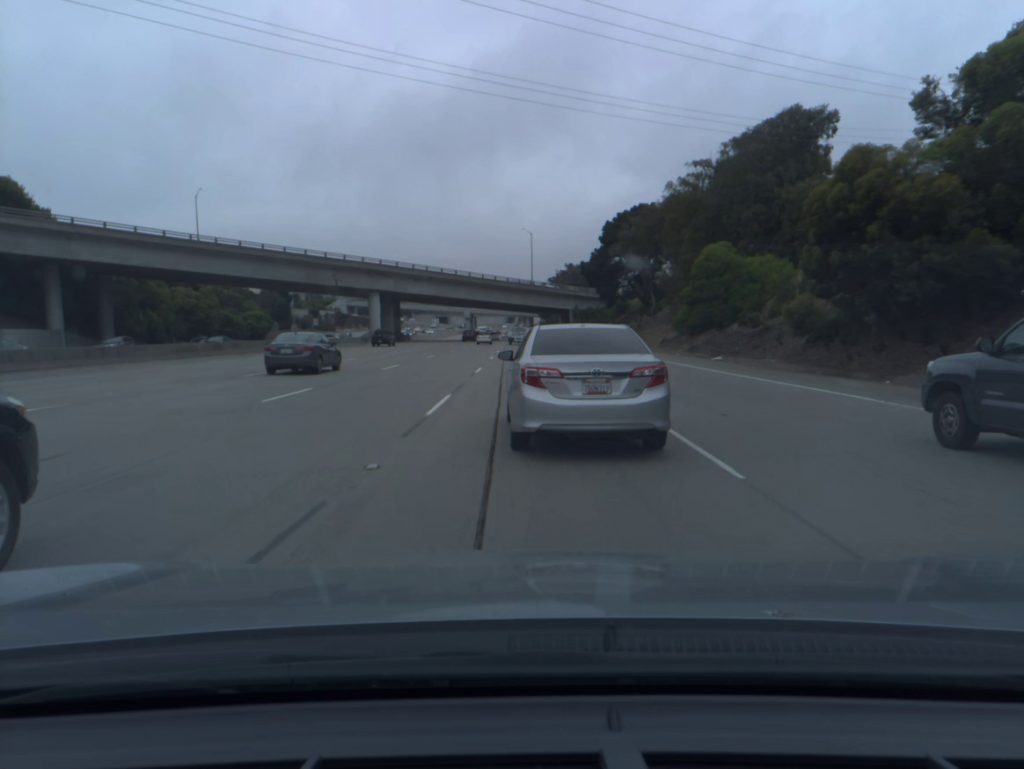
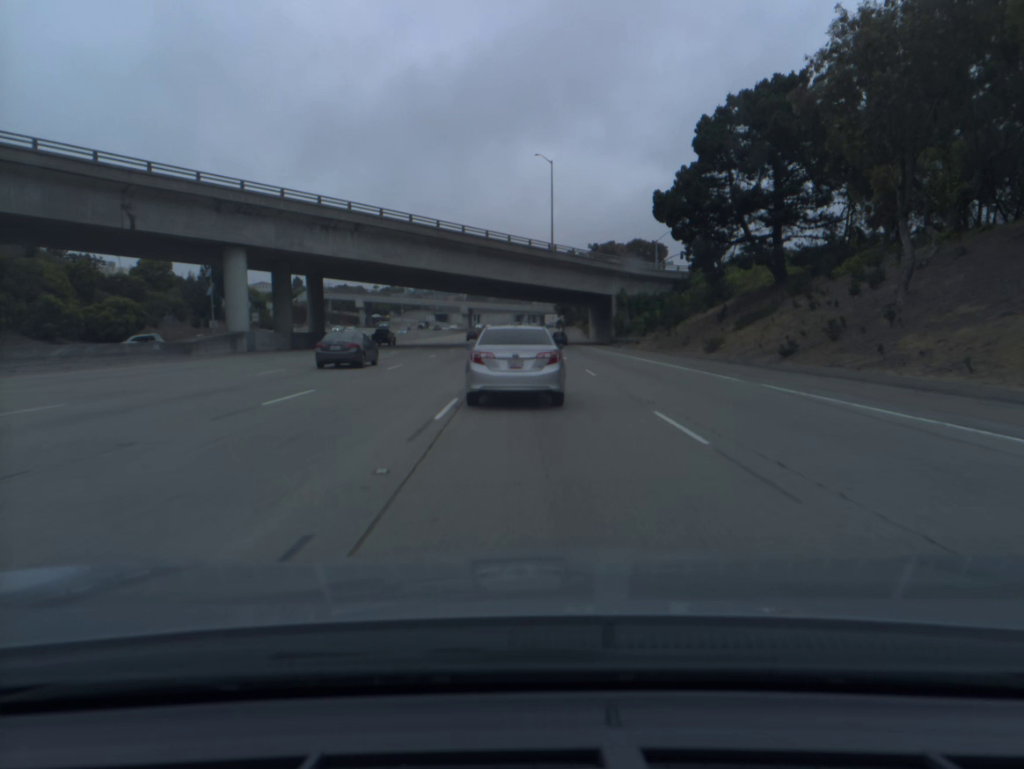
(-0.4, +57.9) m; -1°
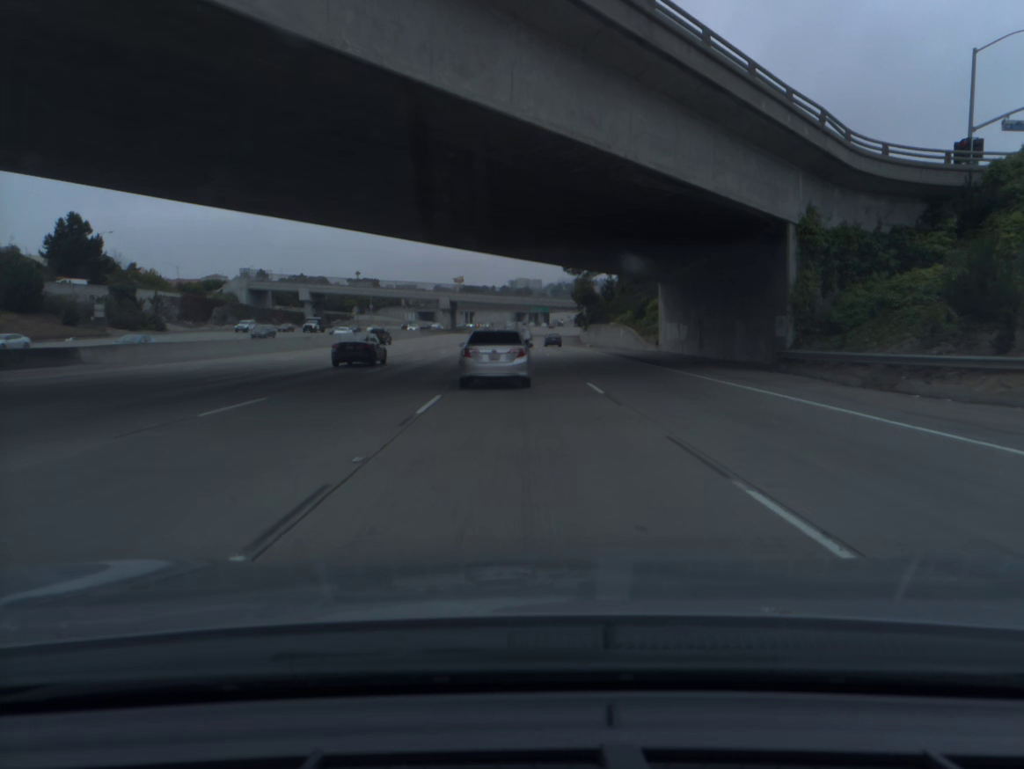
(+0.1, +58.7) m; 0°
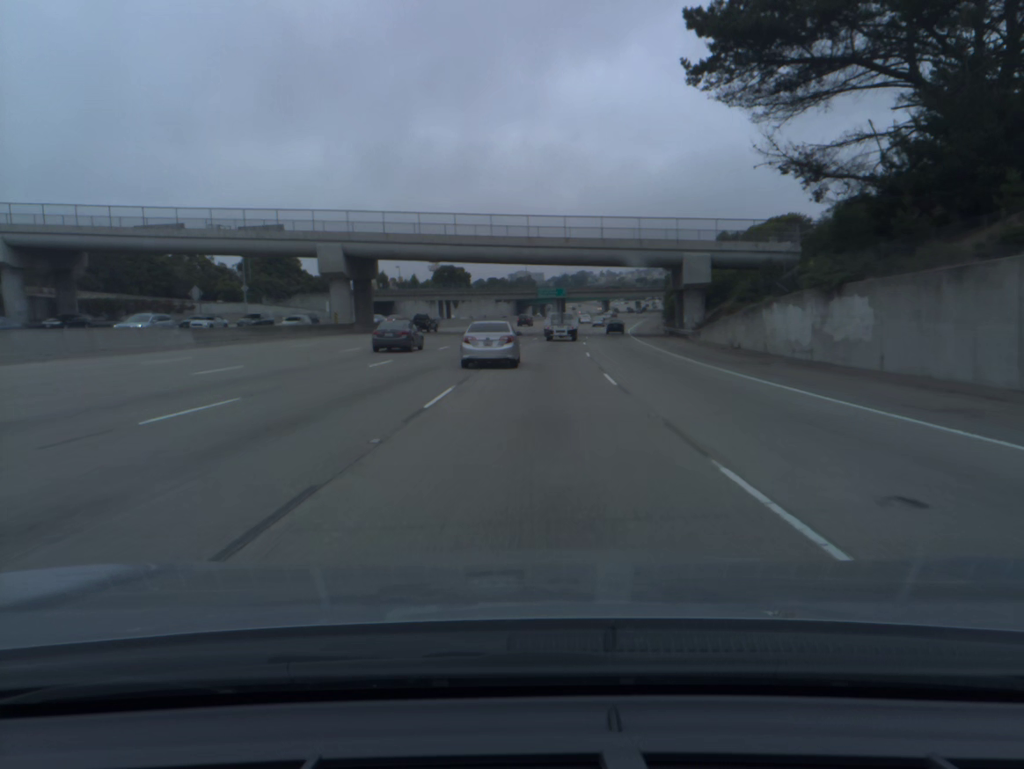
(-0.5, +101.2) m; 0°
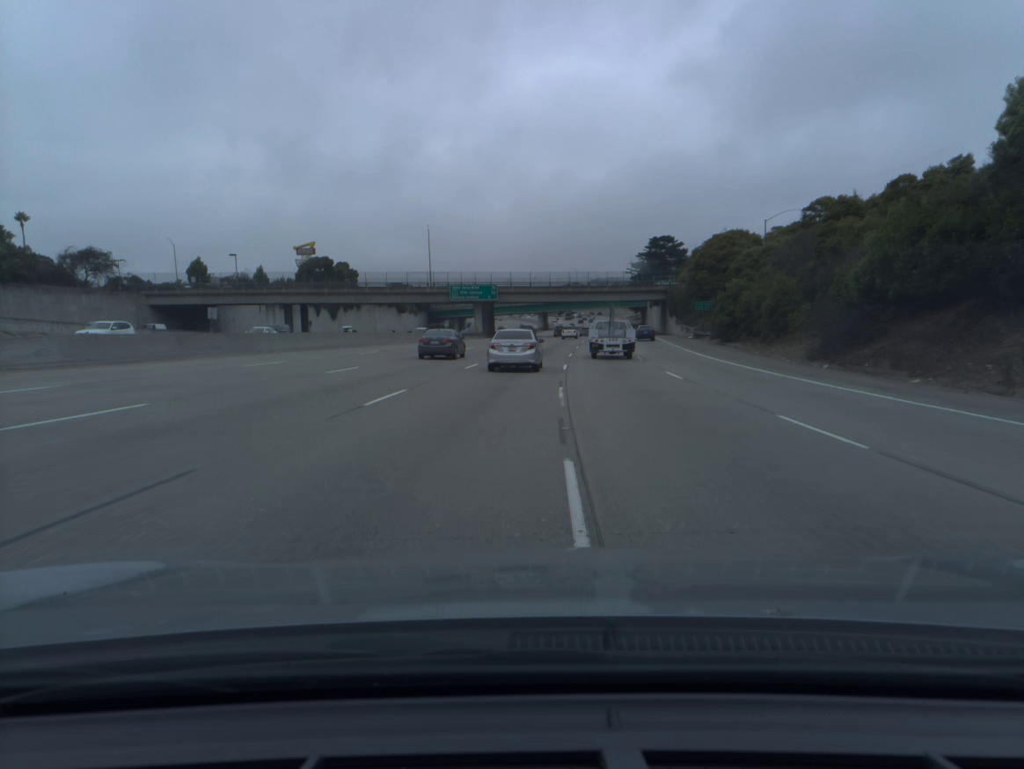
(+2.9, +81.8) m; +5°
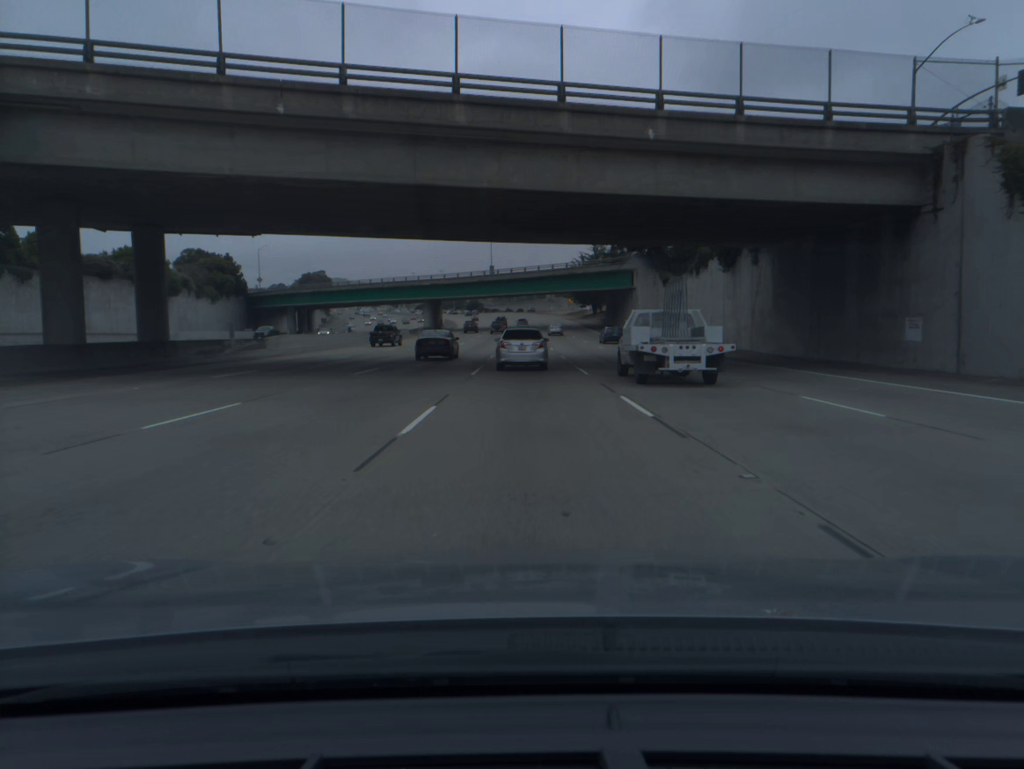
(+6.8, +102.6) m; +6°
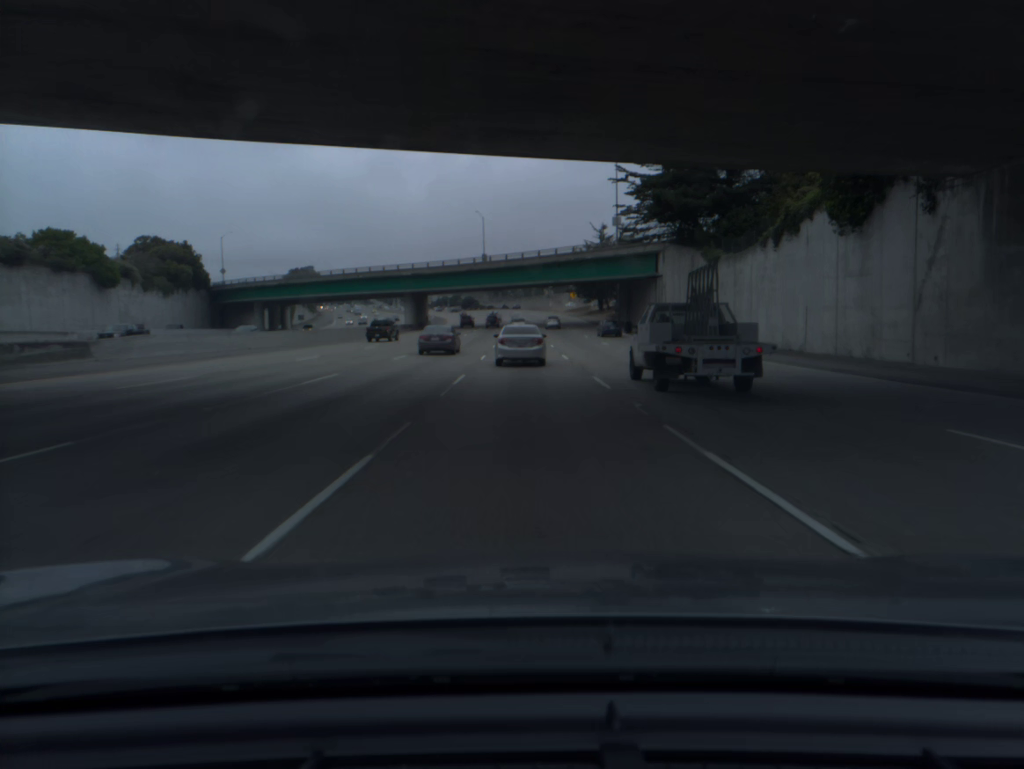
(0.0, +20.2) m; 0°
